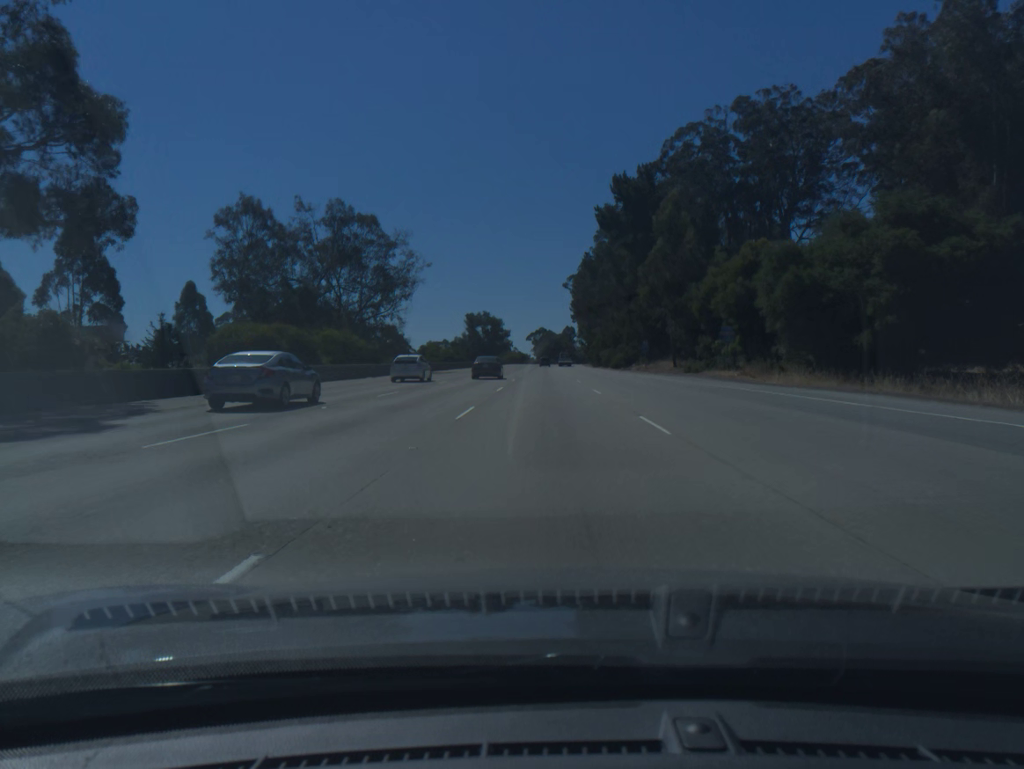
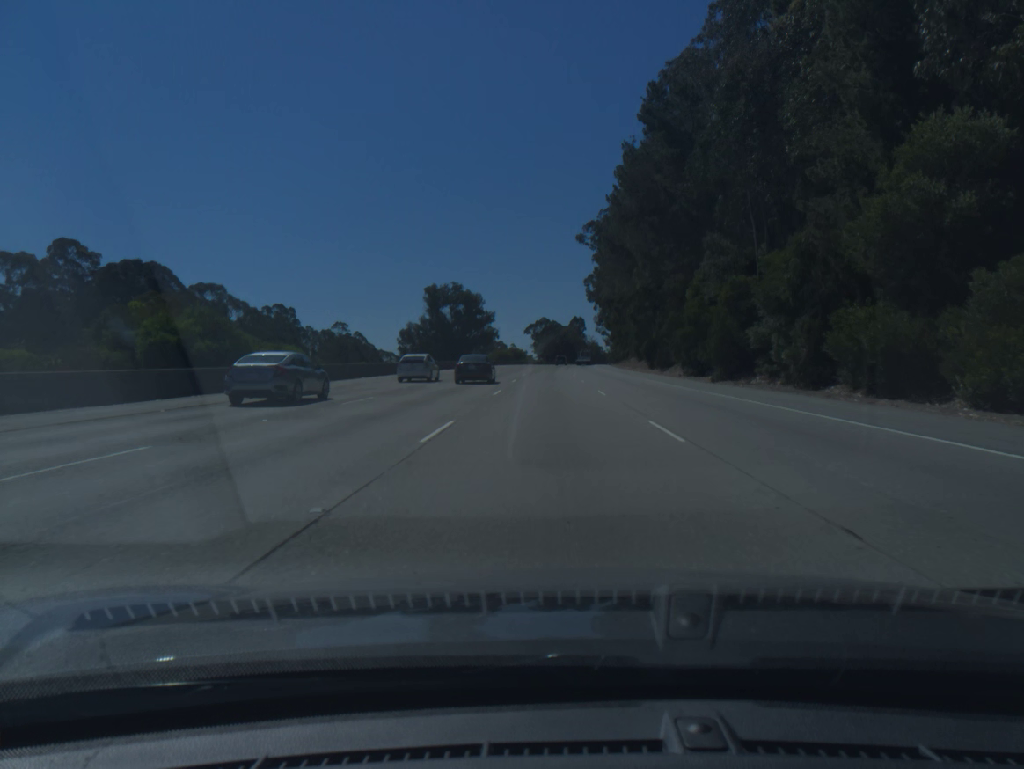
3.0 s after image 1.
(-0.4, +91.6) m; 0°
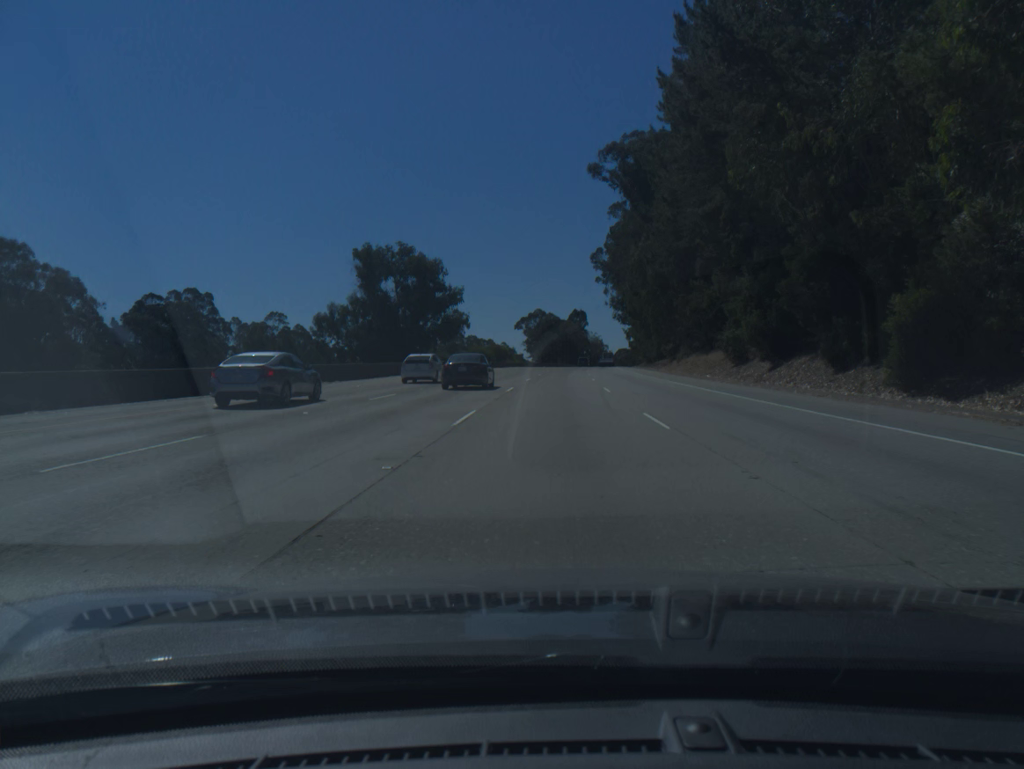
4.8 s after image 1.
(+0.1, +55.8) m; 0°
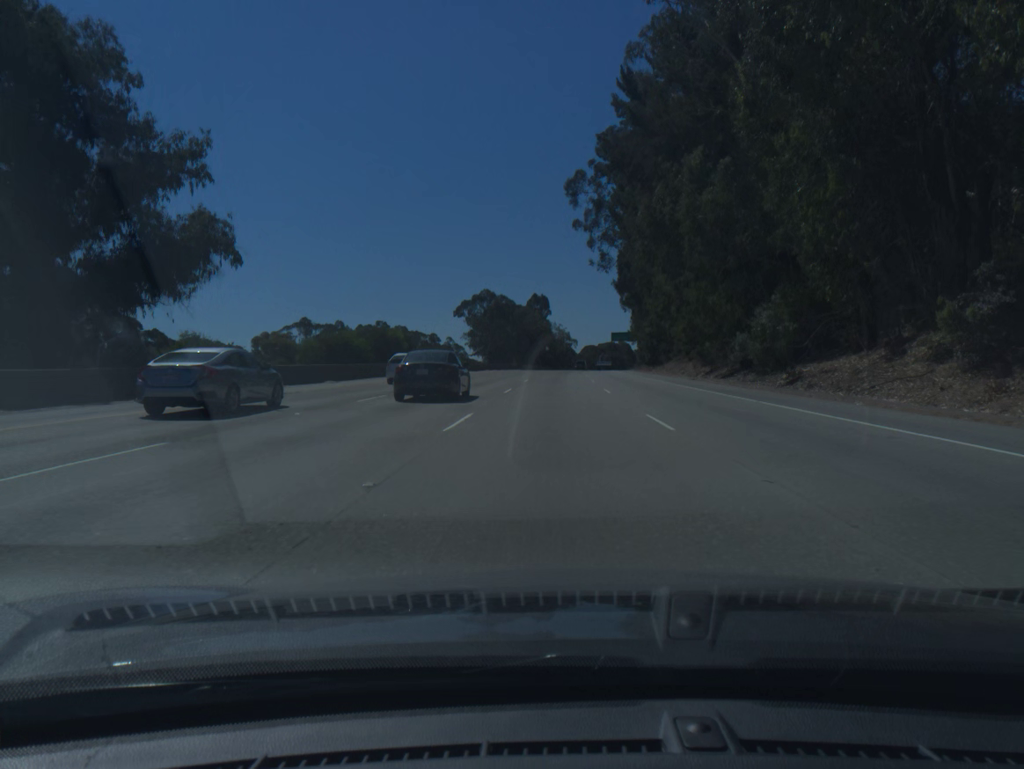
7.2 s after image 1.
(+1.9, +73.9) m; +3°
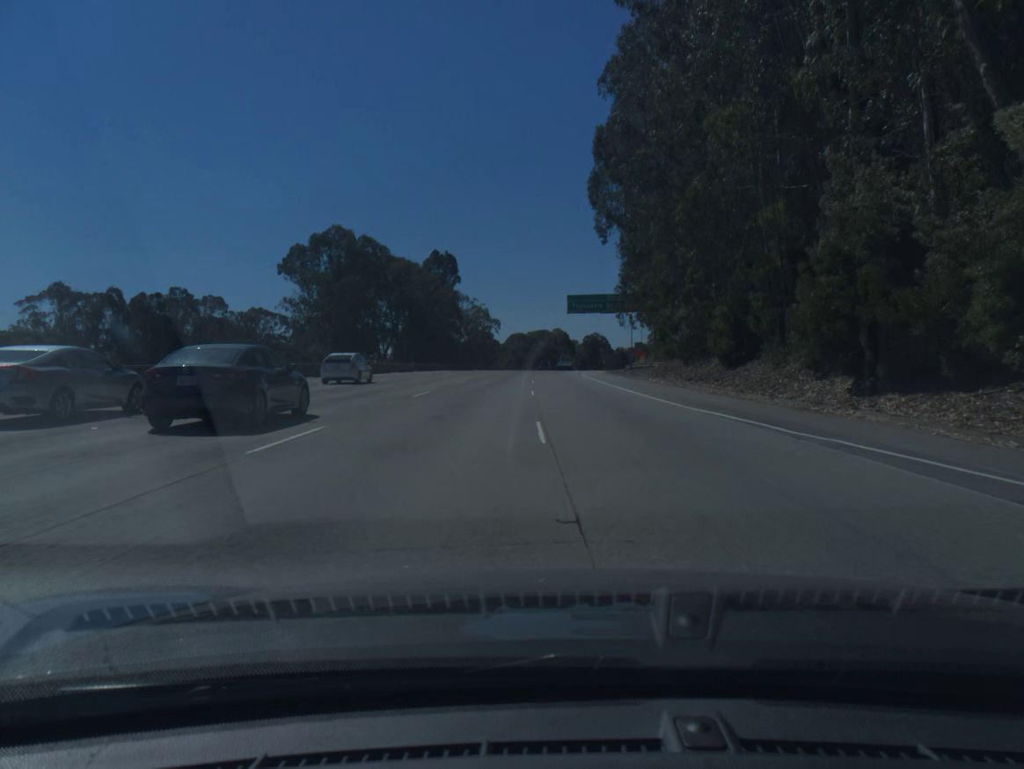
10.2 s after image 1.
(+4.0, +89.9) m; +5°
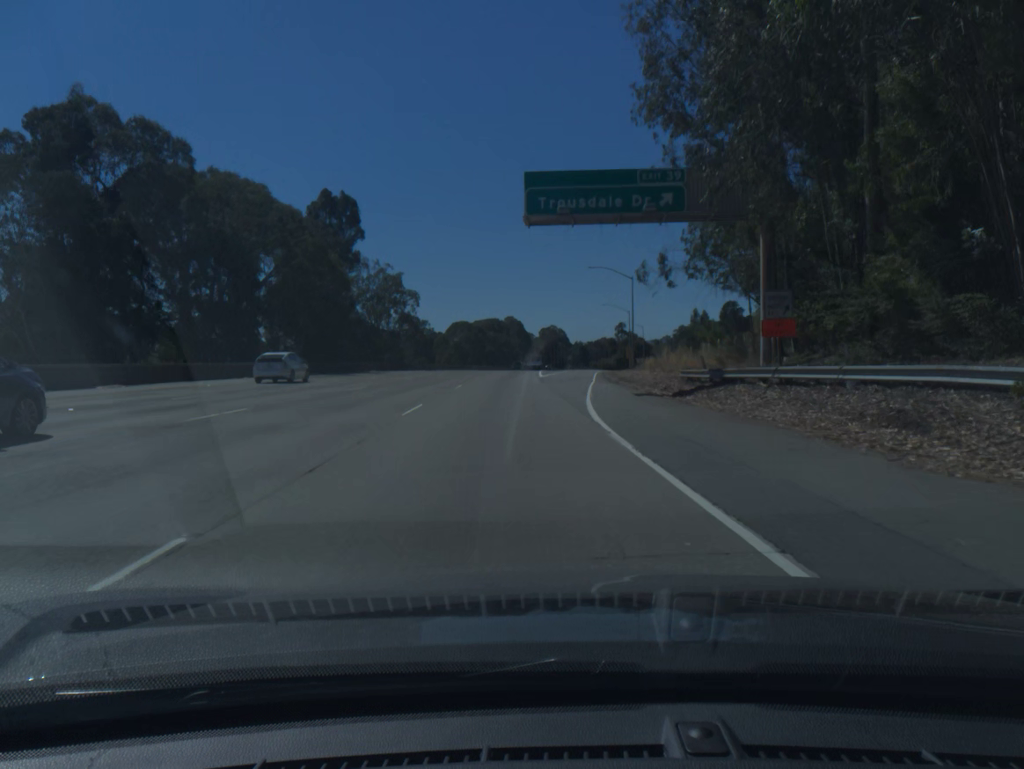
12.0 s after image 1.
(+1.3, +53.5) m; +3°
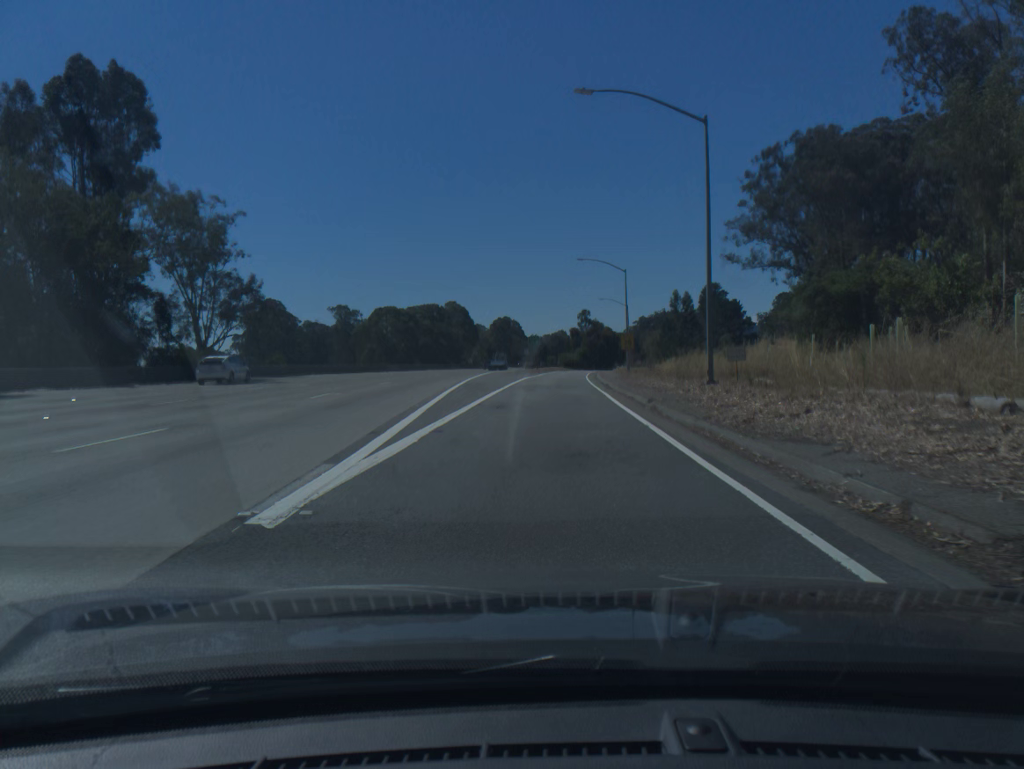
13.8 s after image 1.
(+1.5, +50.0) m; +3°
